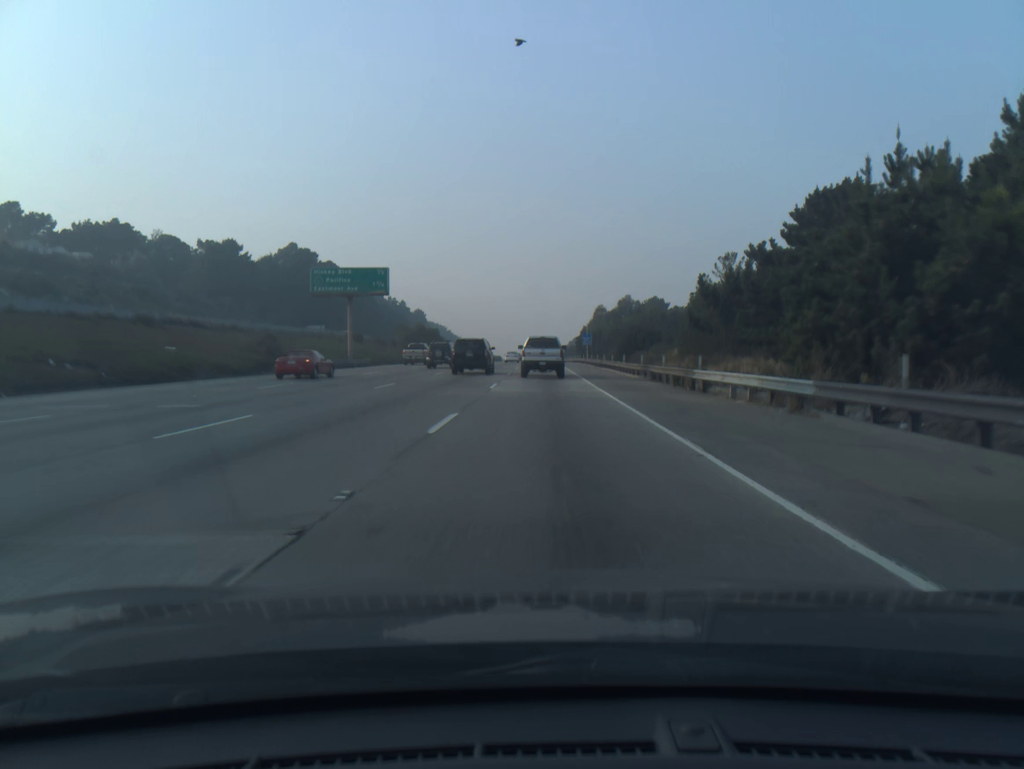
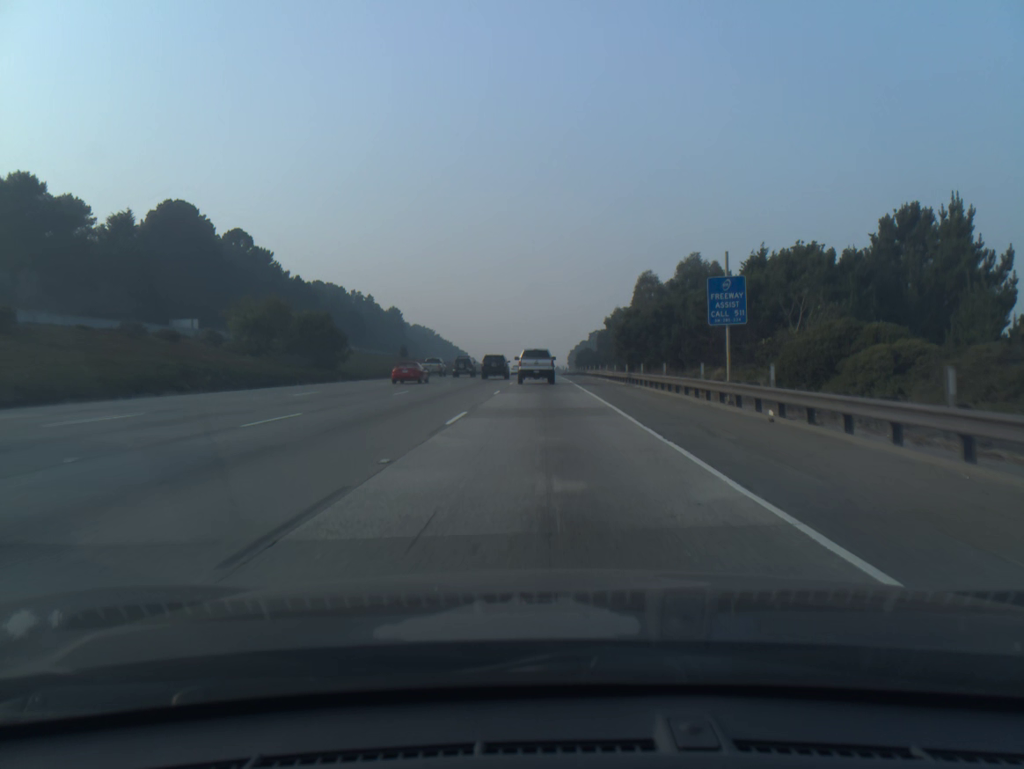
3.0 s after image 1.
(+0.1, +69.8) m; 0°
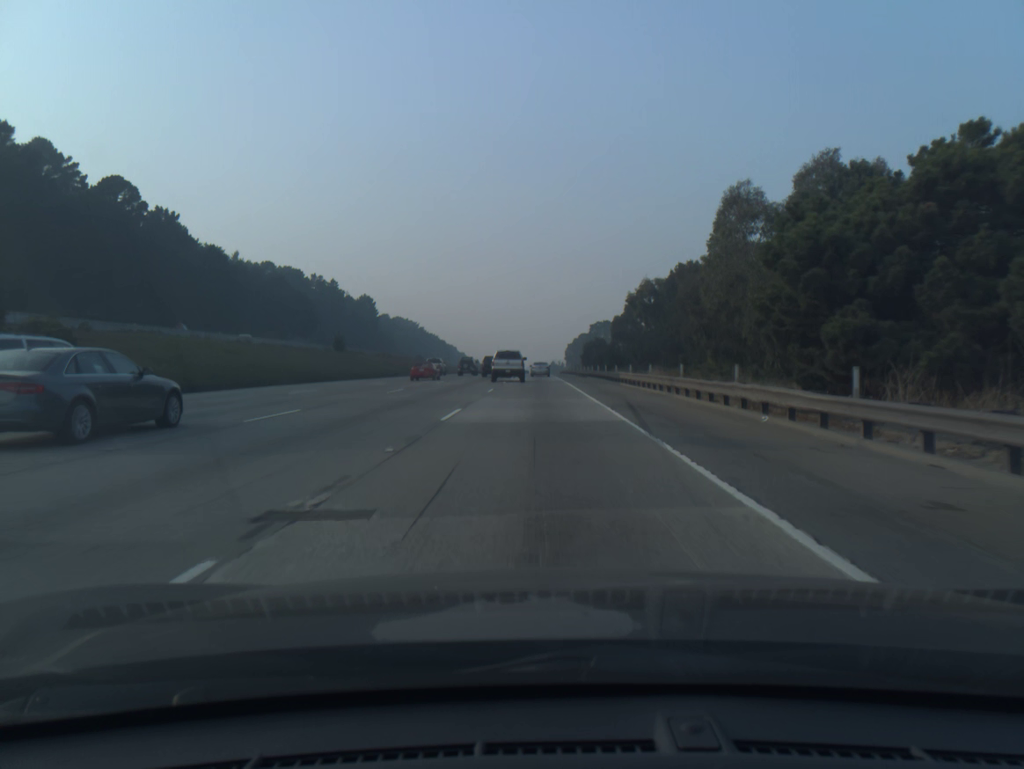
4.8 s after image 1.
(+0.1, +43.0) m; 0°
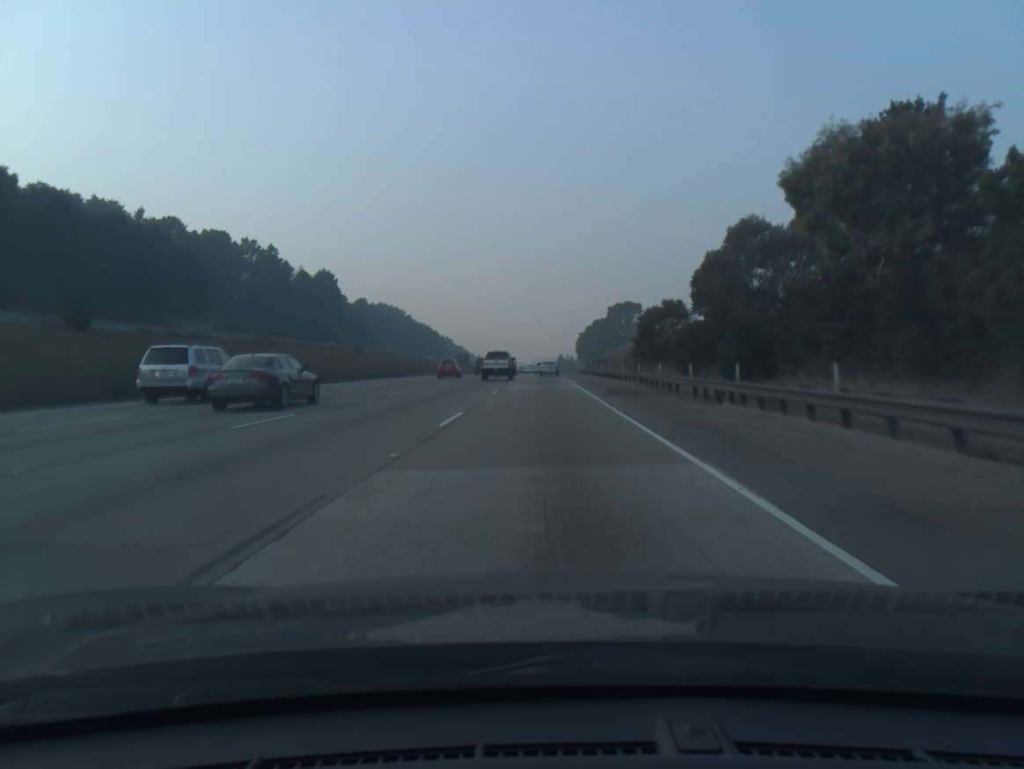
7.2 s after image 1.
(-0.3, +59.3) m; 0°
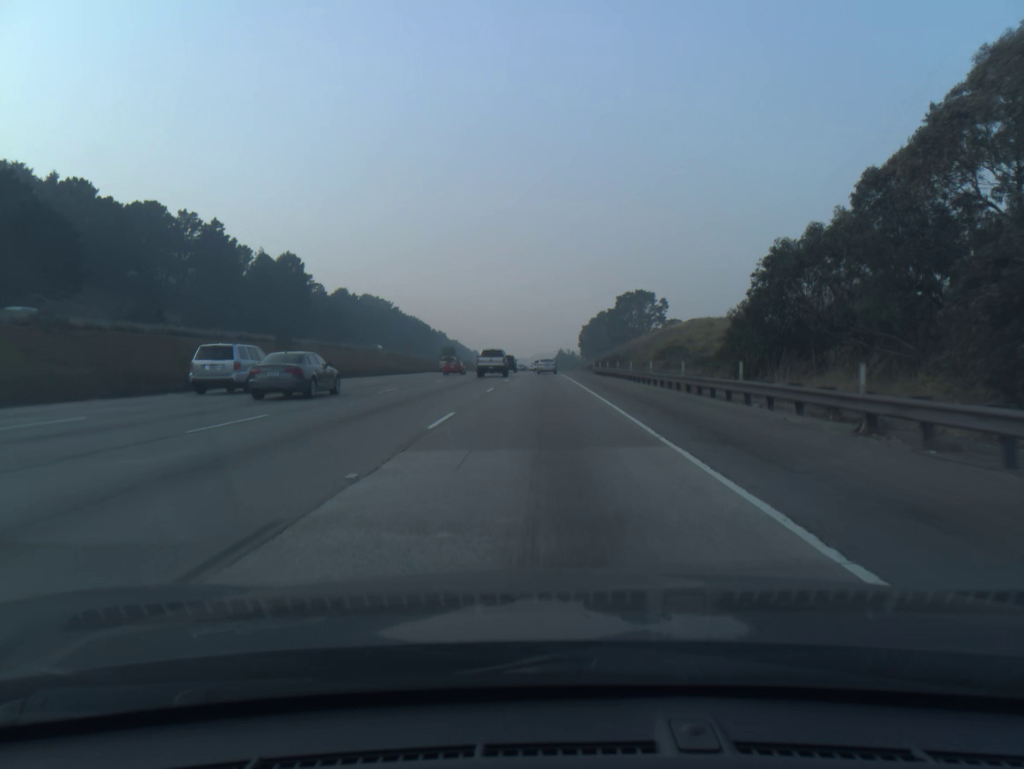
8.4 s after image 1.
(0.0, +30.7) m; 0°
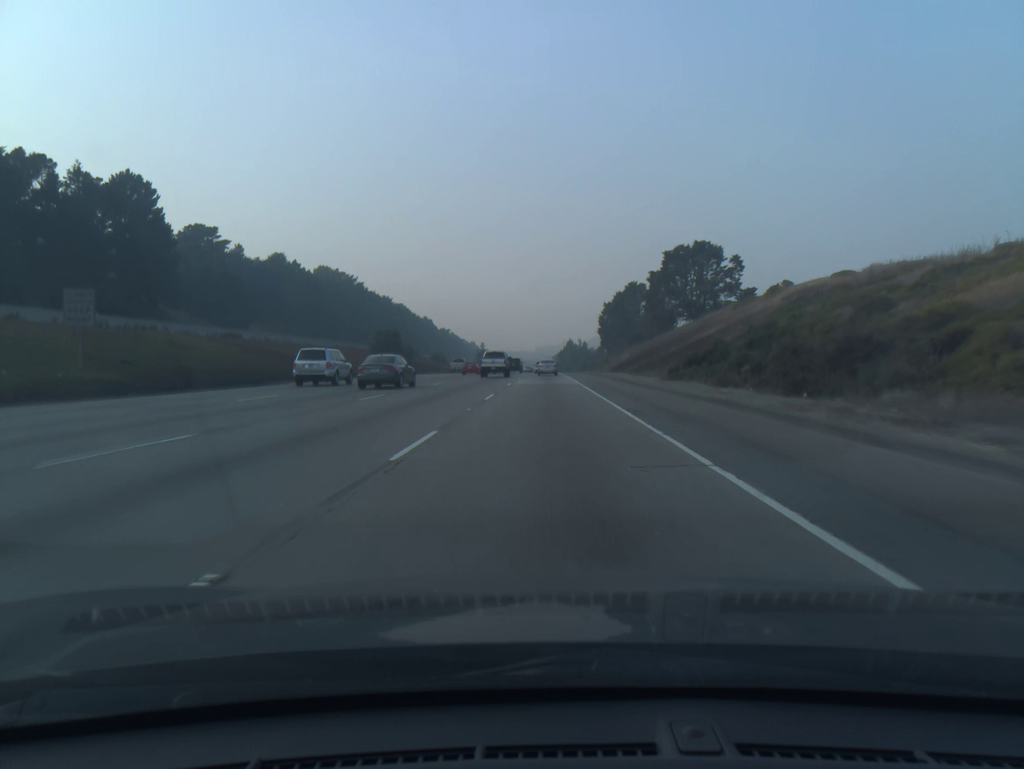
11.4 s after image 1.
(-0.1, +76.9) m; 0°
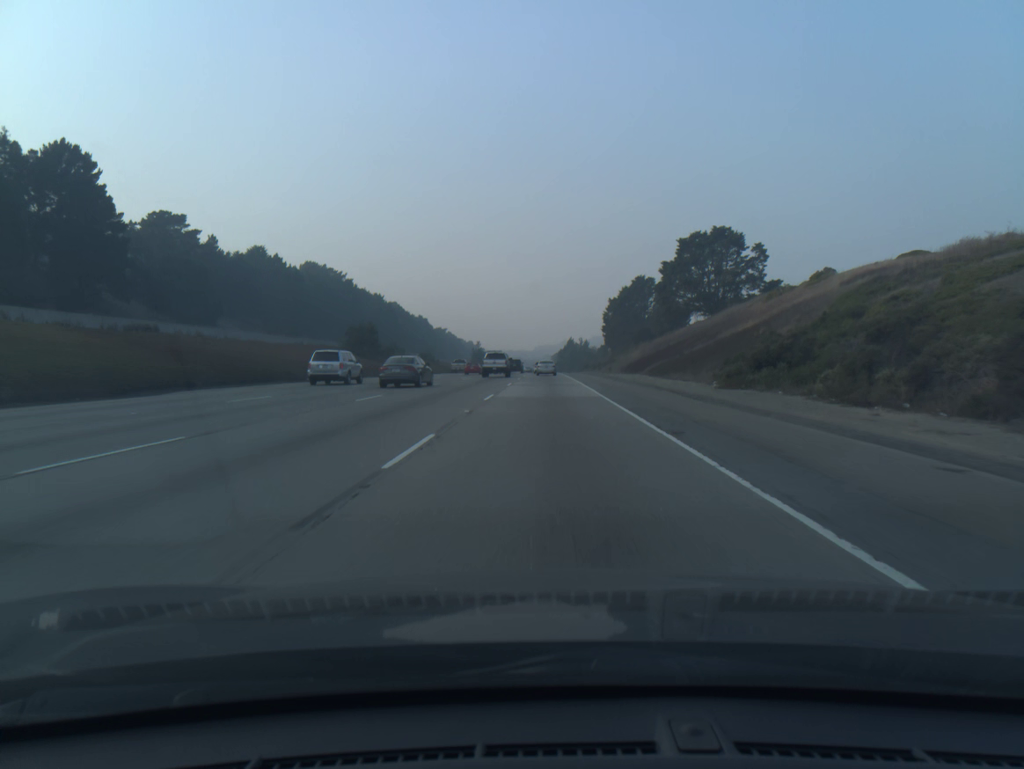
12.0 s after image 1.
(0.0, +15.3) m; 0°
